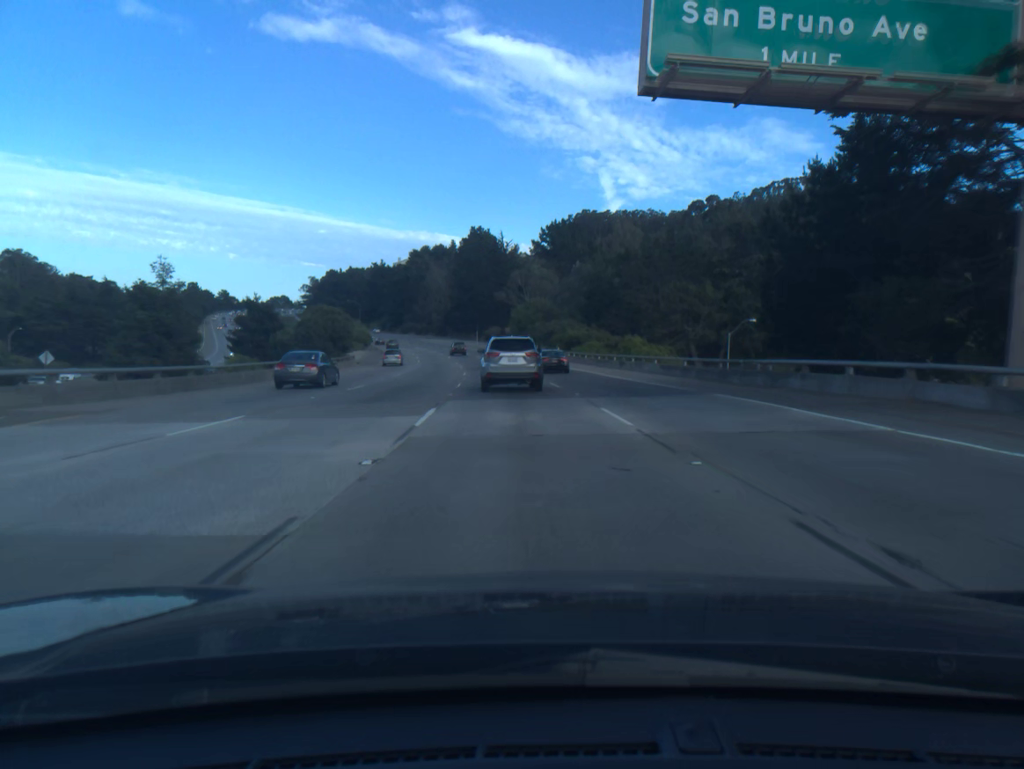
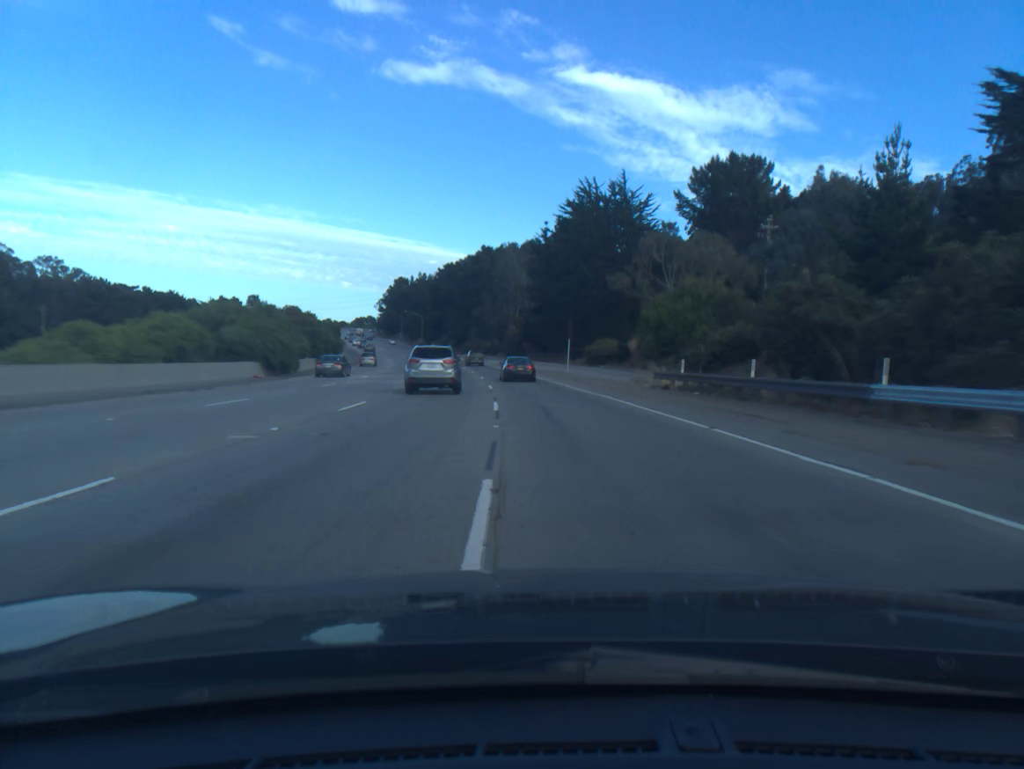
(-6.3, +88.4) m; -8°
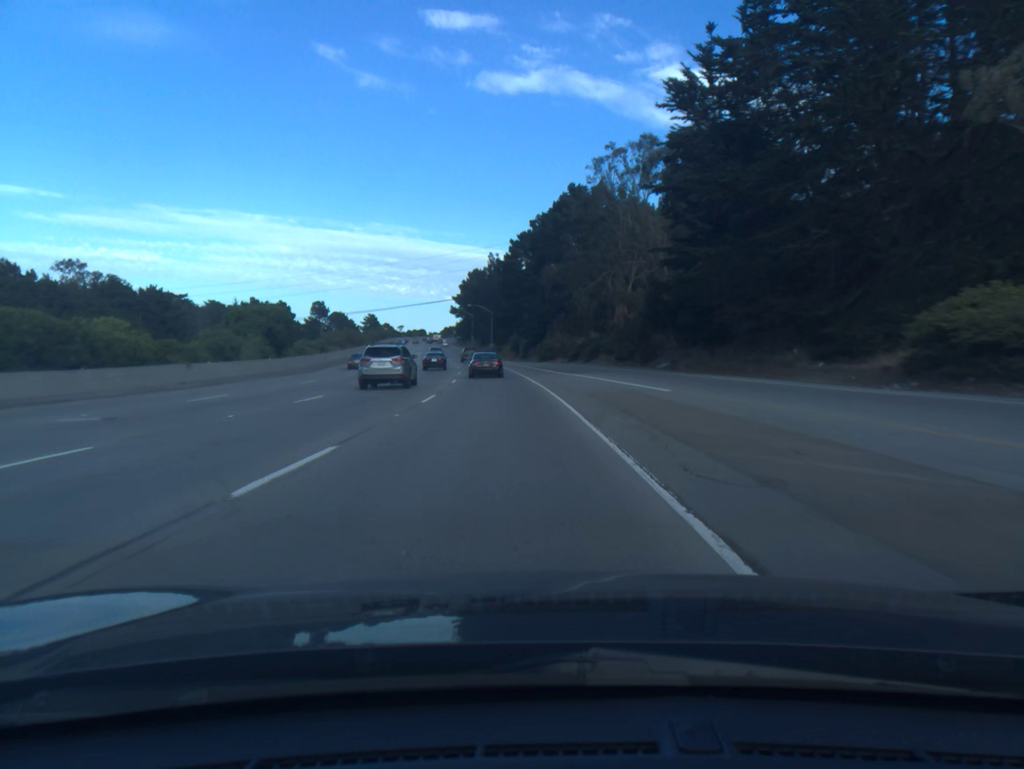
(-3.5, +70.0) m; -7°
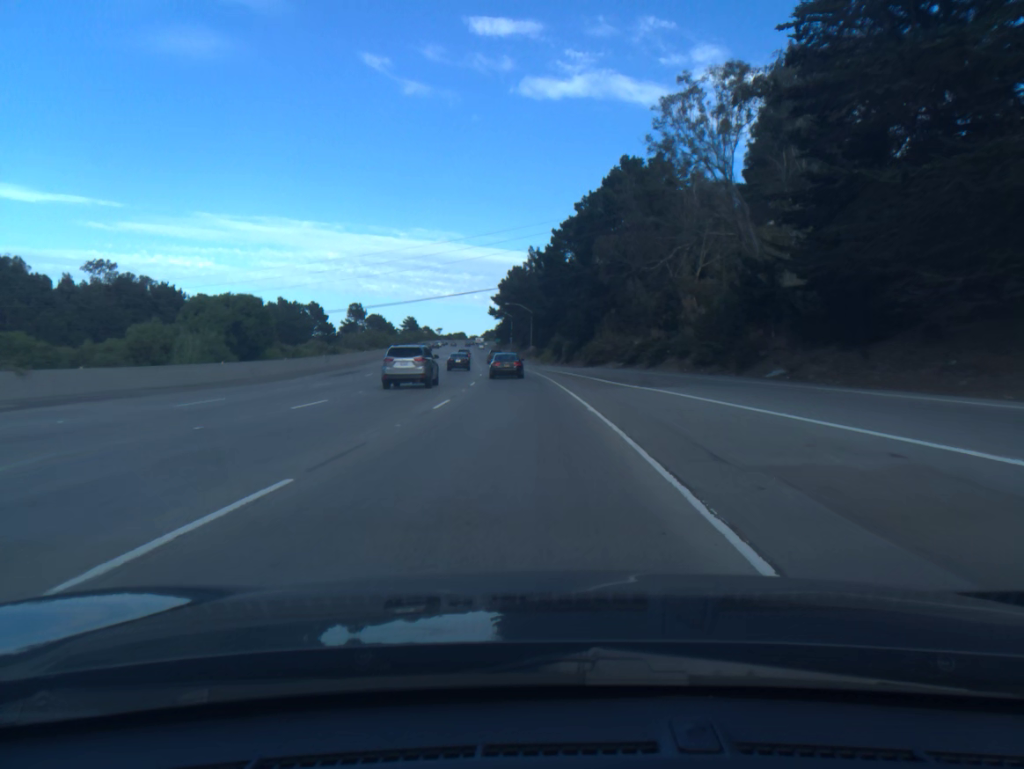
(-0.5, +17.3) m; -3°
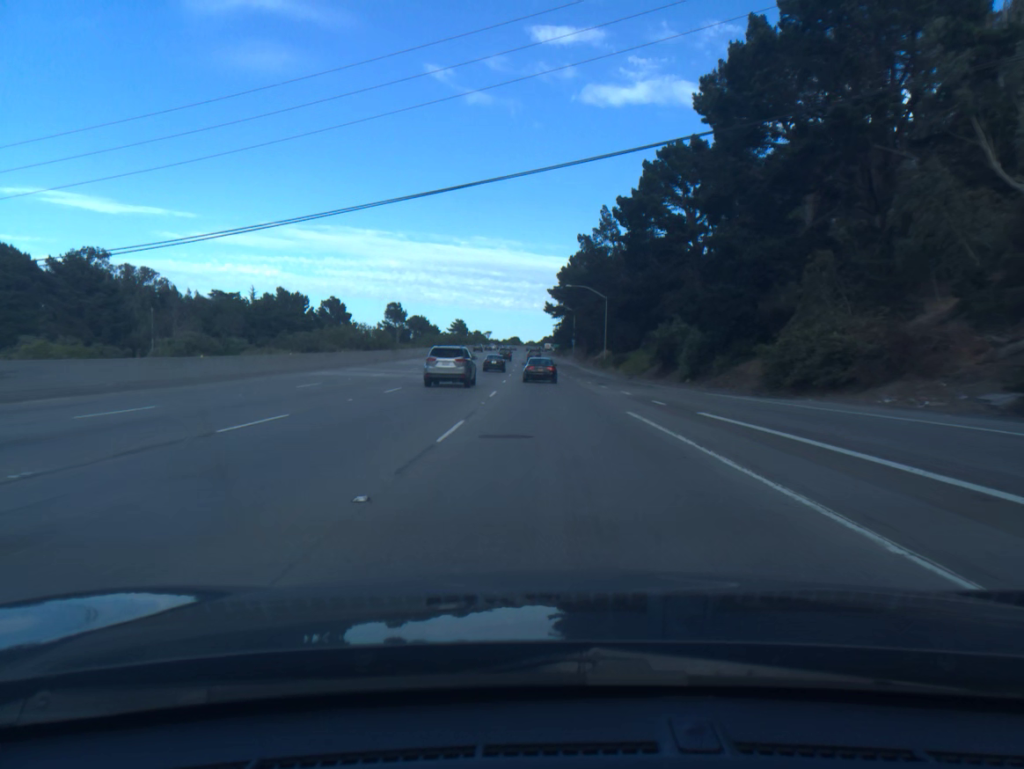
(-2.5, +51.2) m; -4°
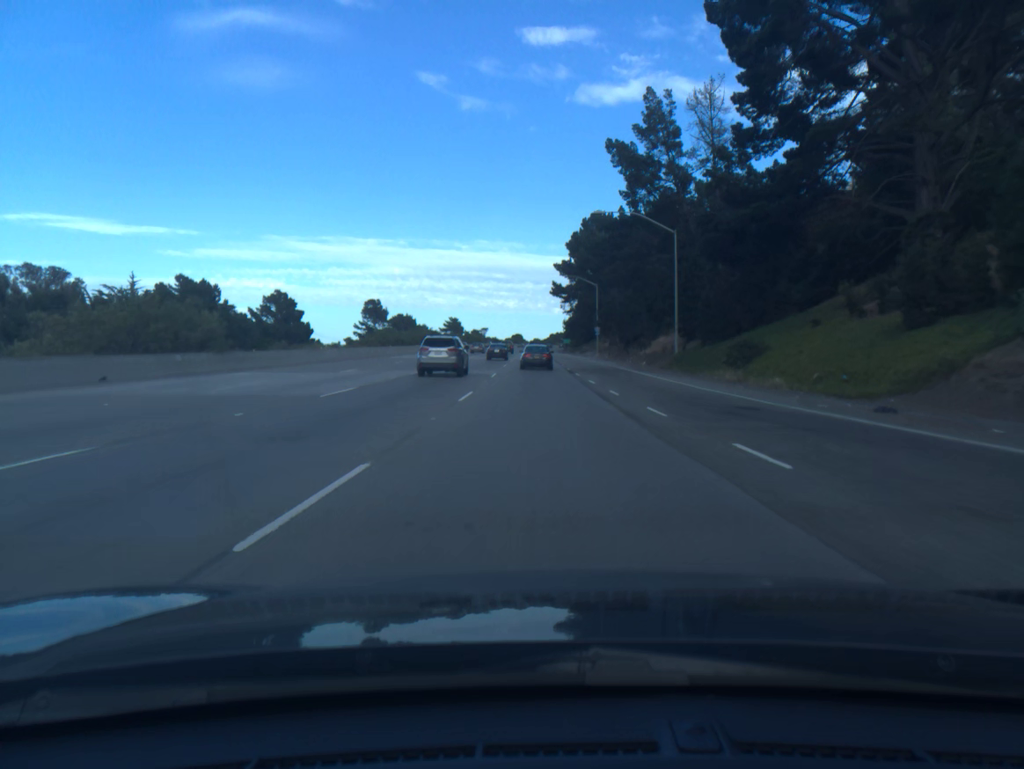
(-0.3, +50.6) m; 0°
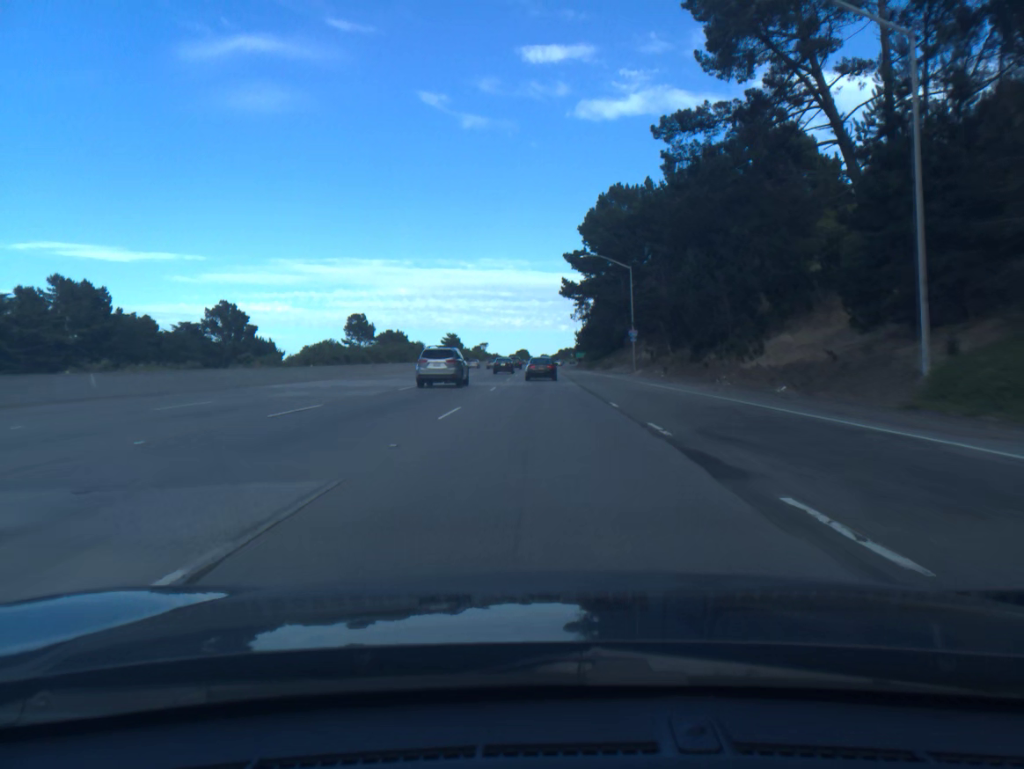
(-0.2, +33.2) m; -1°
